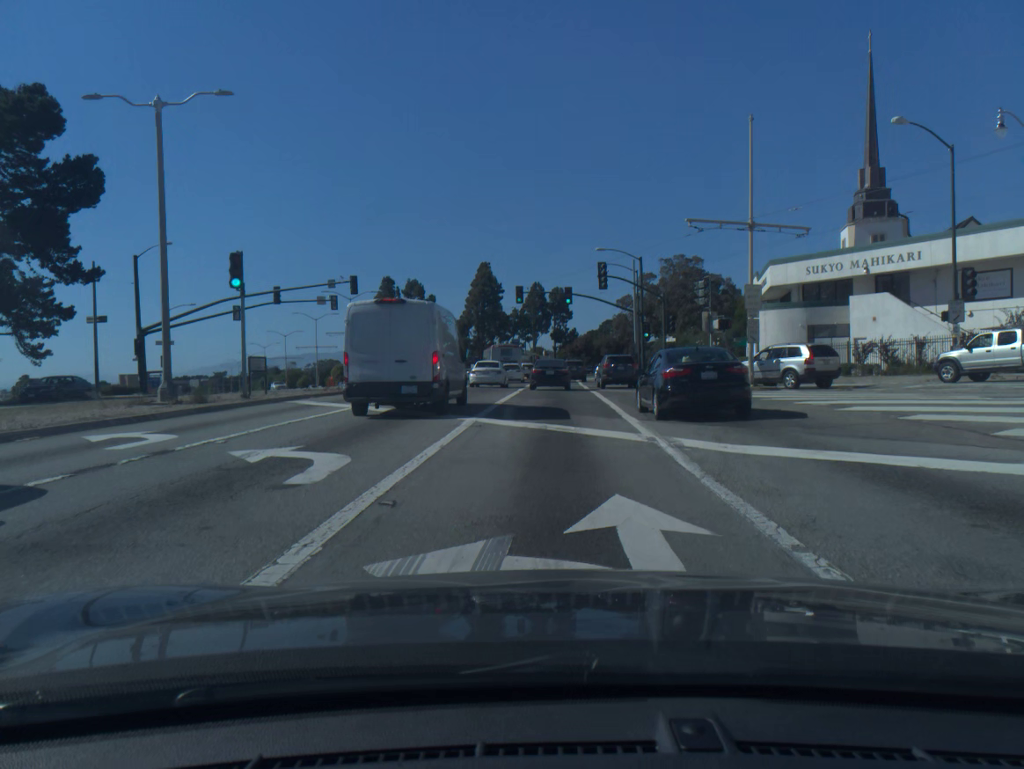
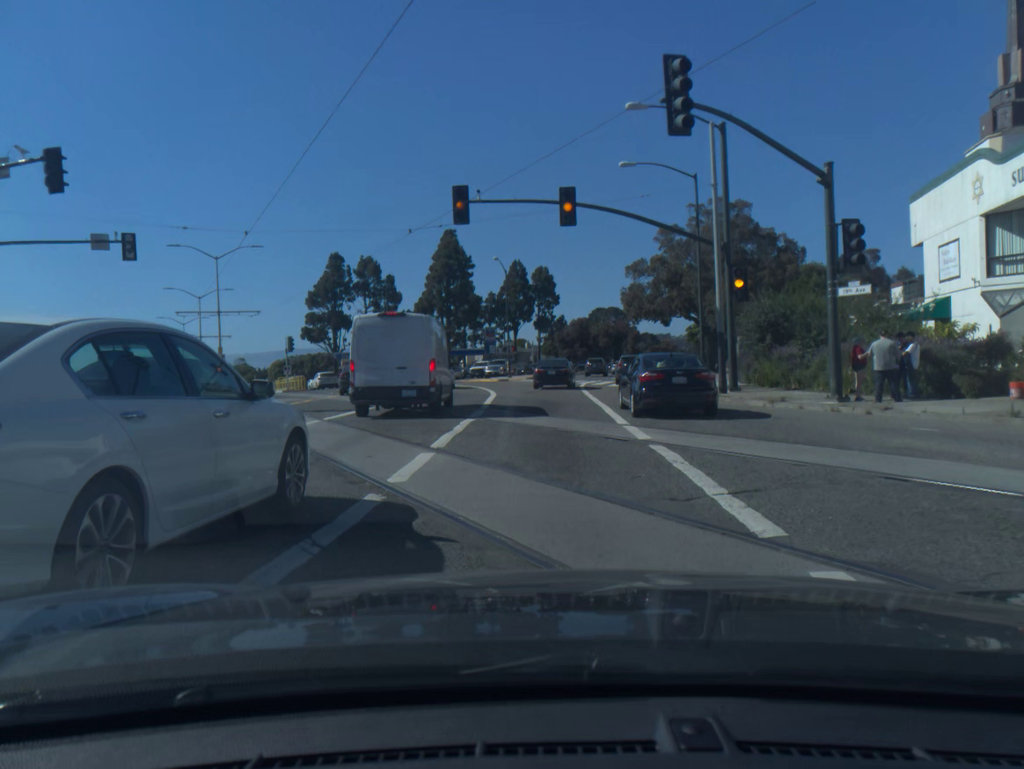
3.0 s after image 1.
(+0.4, +32.4) m; +1°
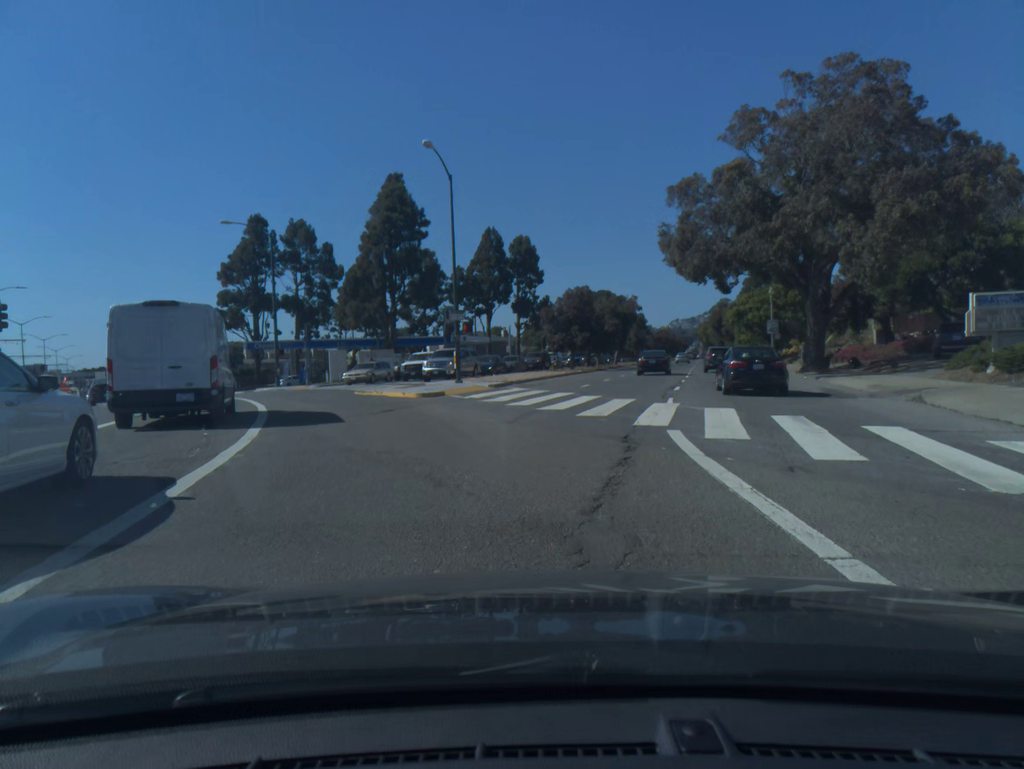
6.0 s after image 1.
(0.0, +32.6) m; +2°
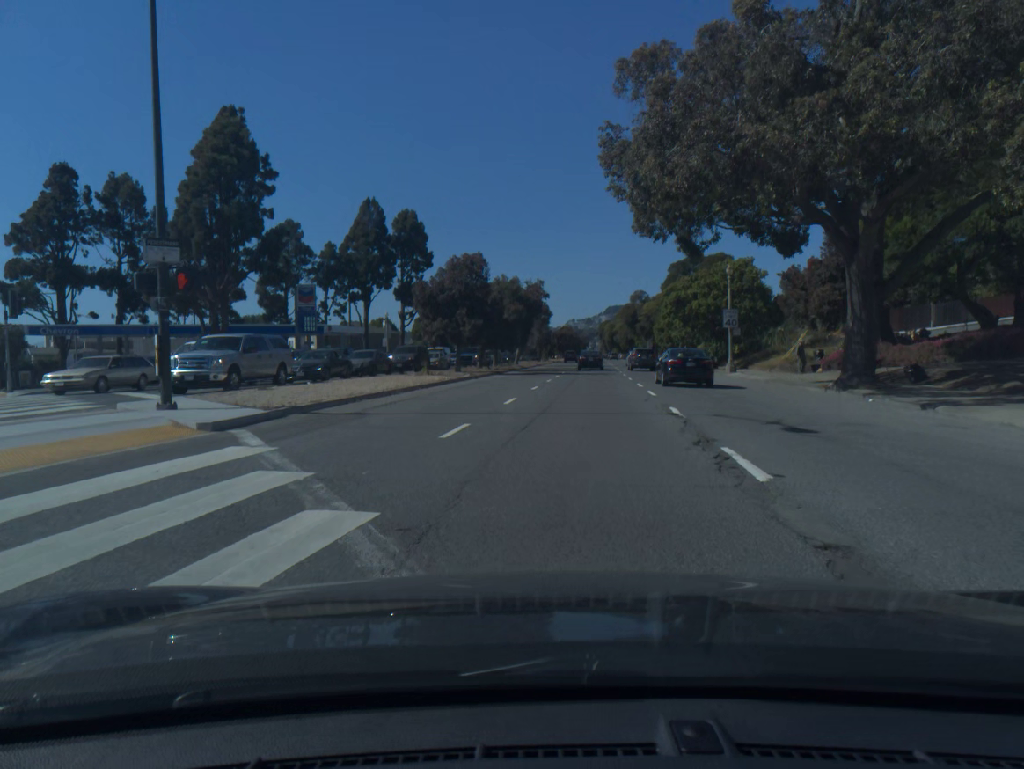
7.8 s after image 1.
(+1.2, +19.5) m; +7°
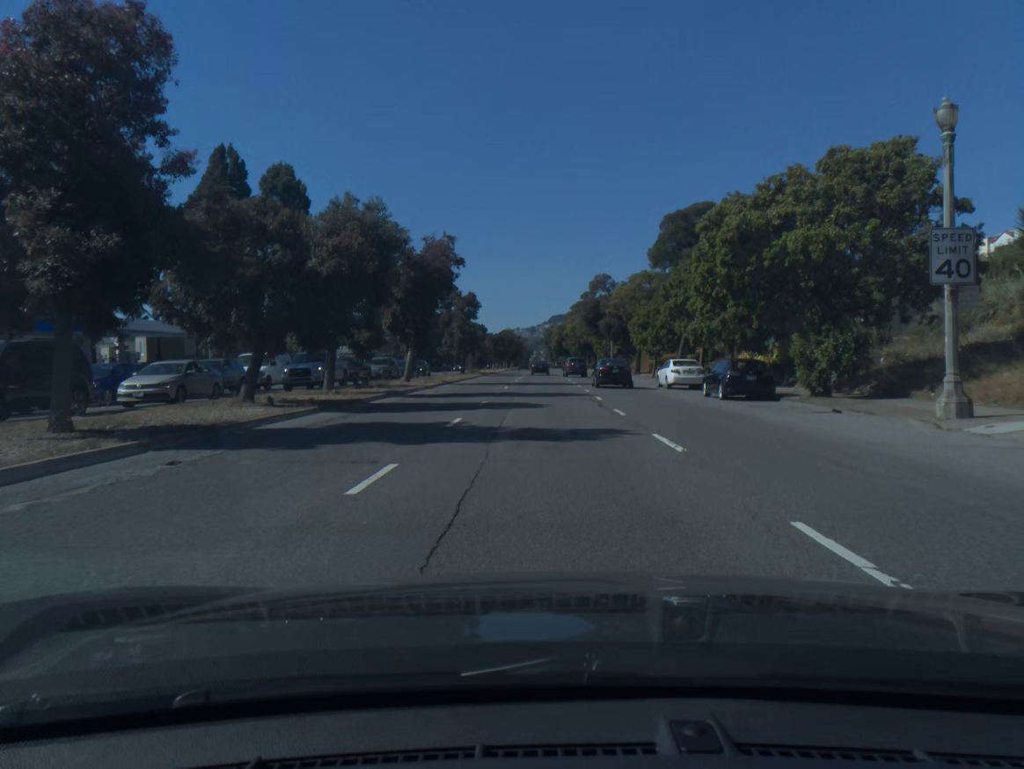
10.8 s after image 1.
(+1.8, +32.9) m; +4°
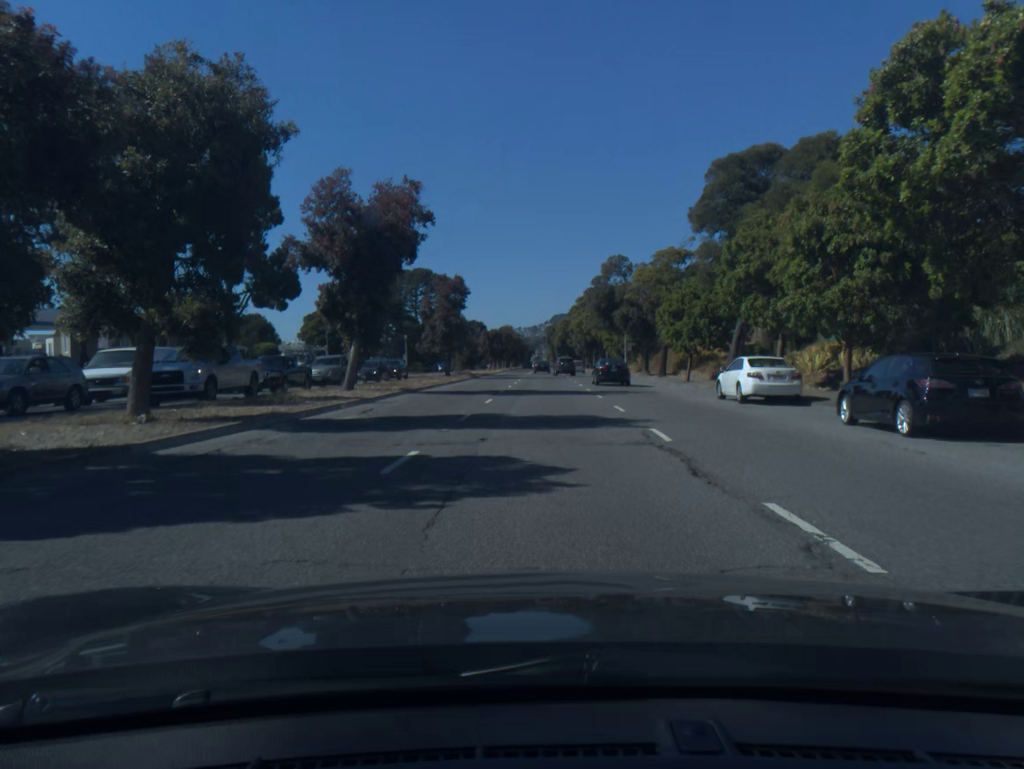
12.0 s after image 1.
(-0.1, +13.4) m; 0°
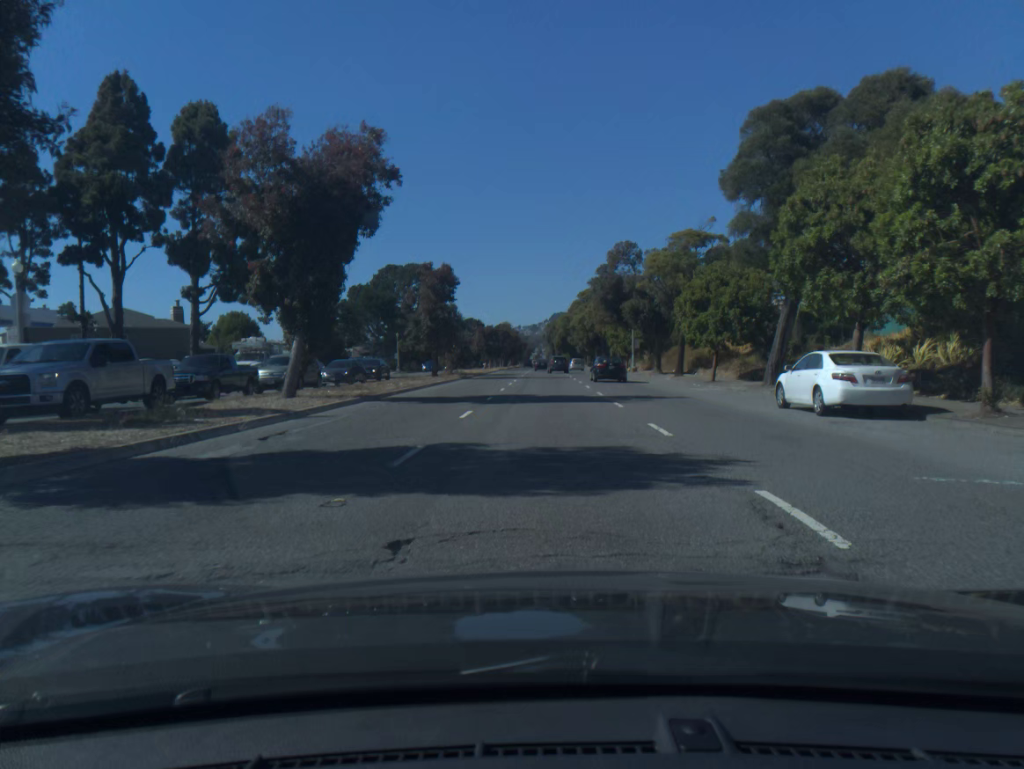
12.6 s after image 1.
(0.0, +7.0) m; 0°
